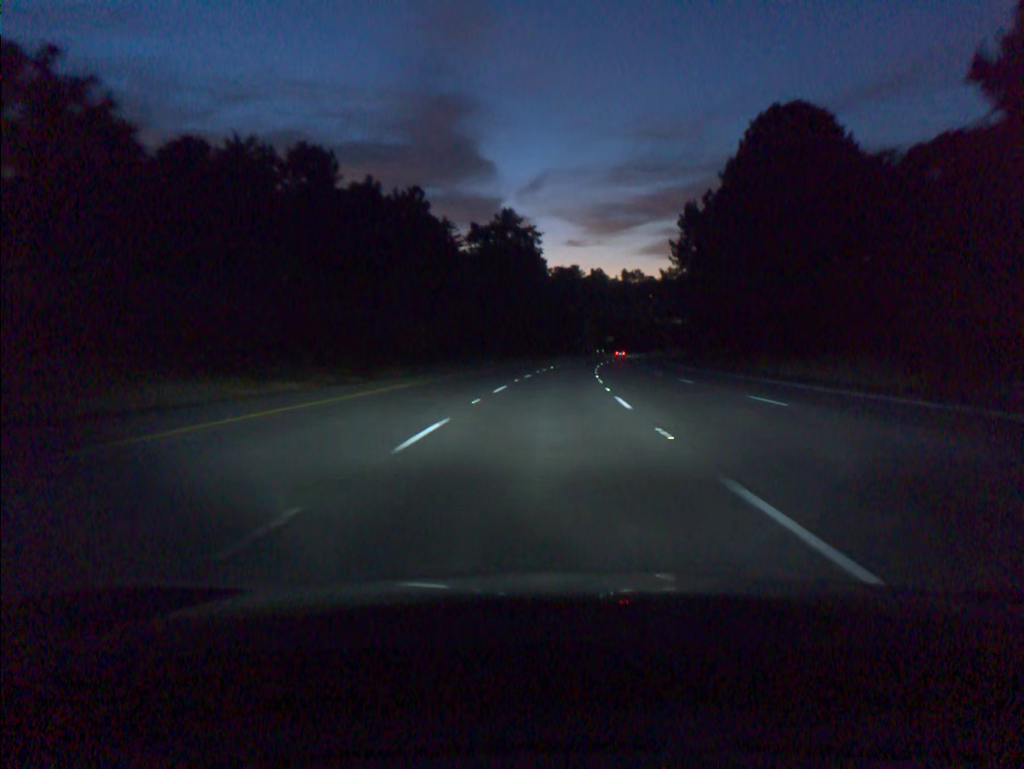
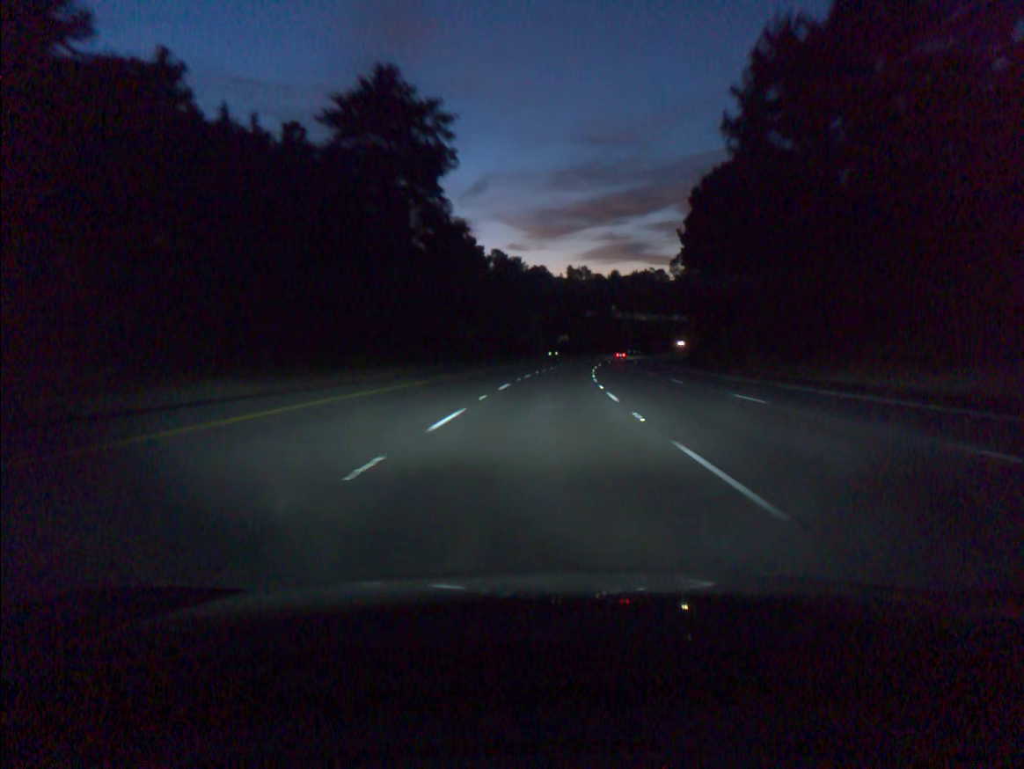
(+2.0, +55.5) m; +4°
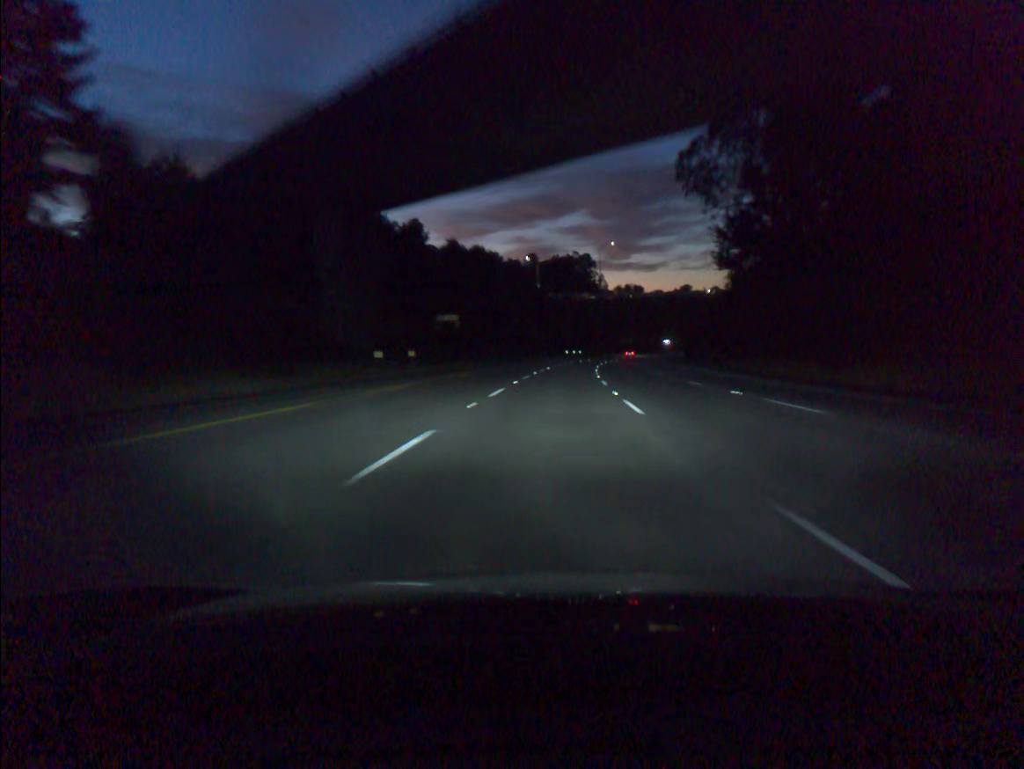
(+5.2, +92.6) m; +6°
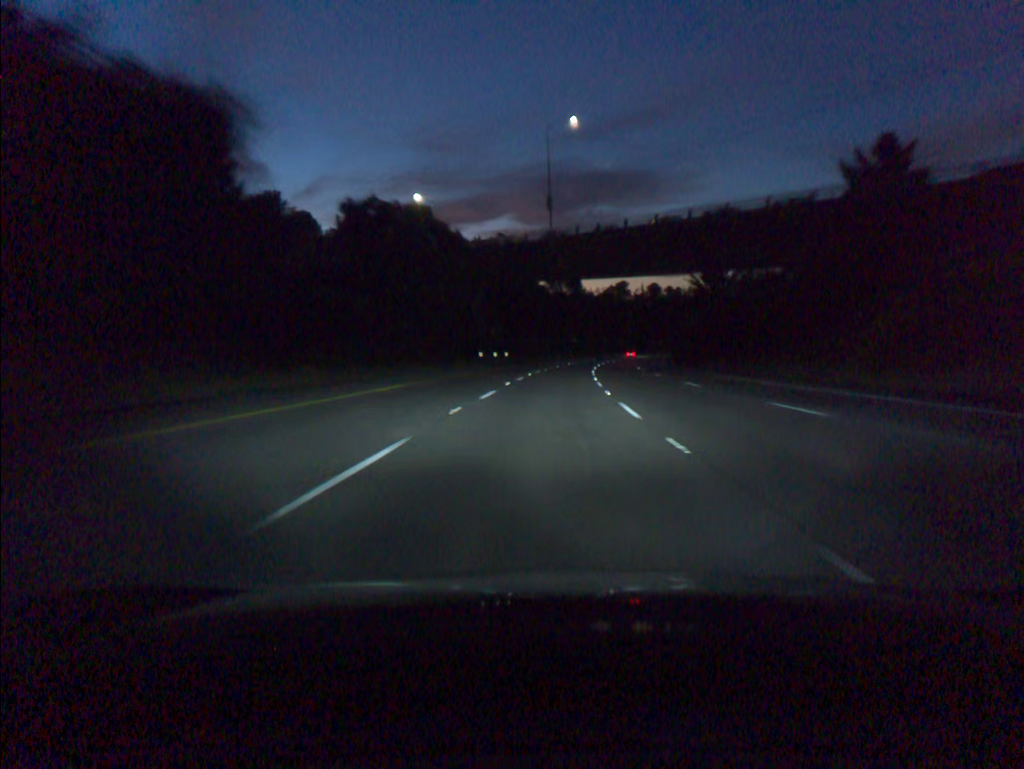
(+3.6, +74.1) m; +5°
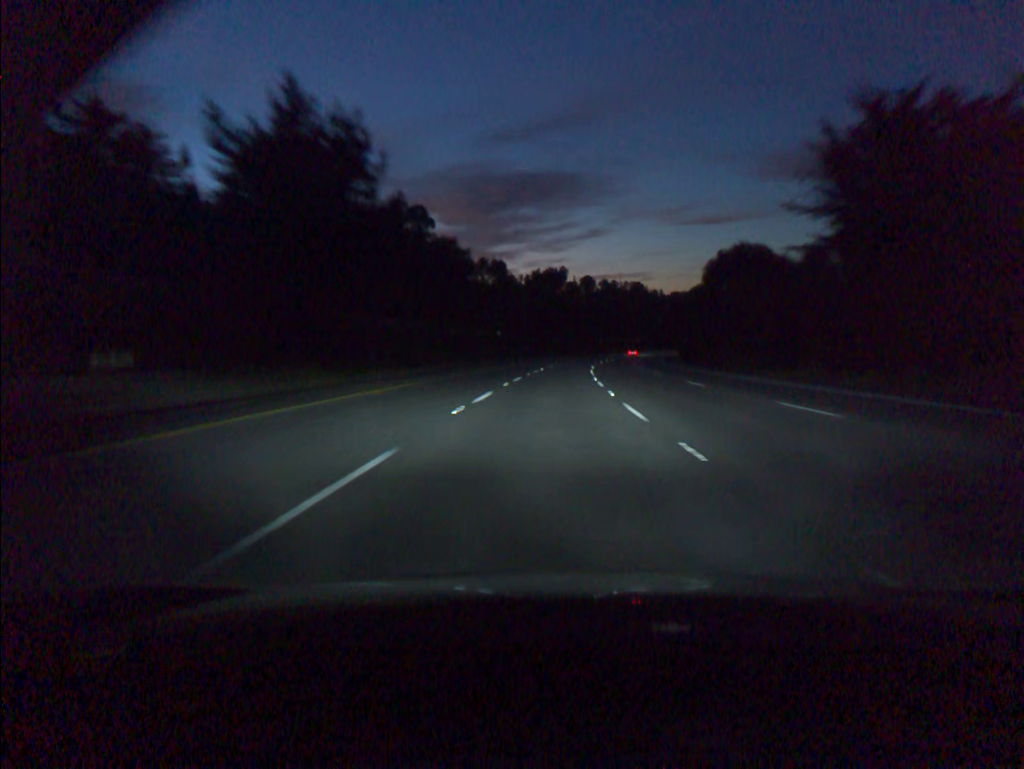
(+3.3, +74.0) m; +5°
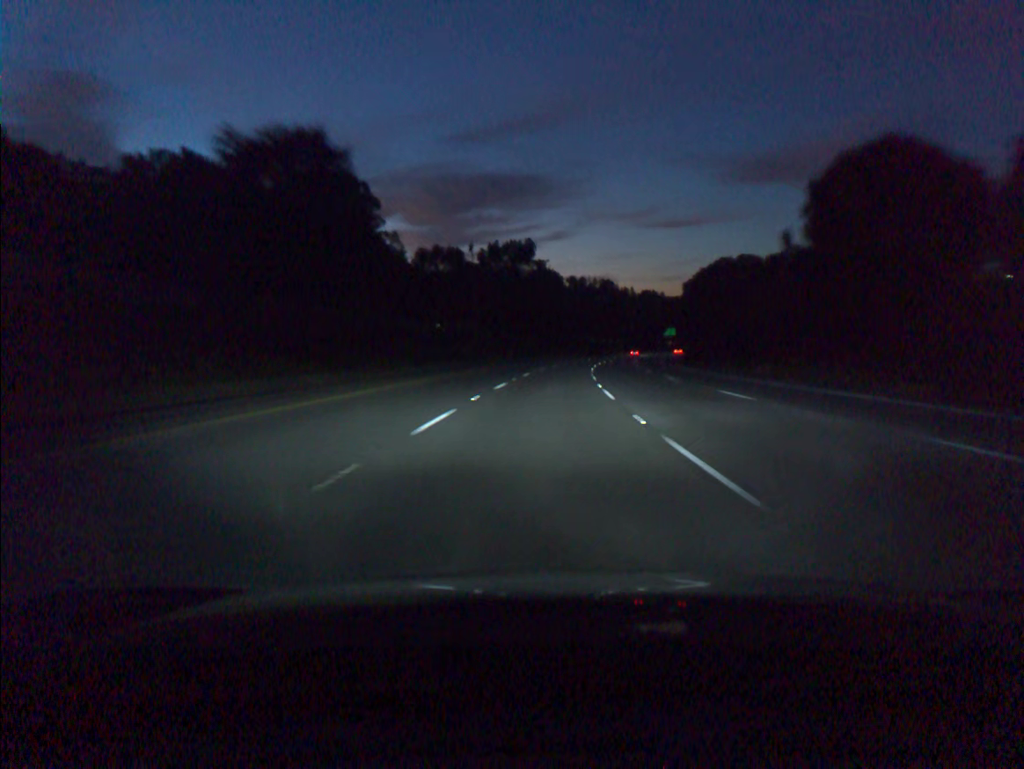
(+0.9, +37.0) m; +3°
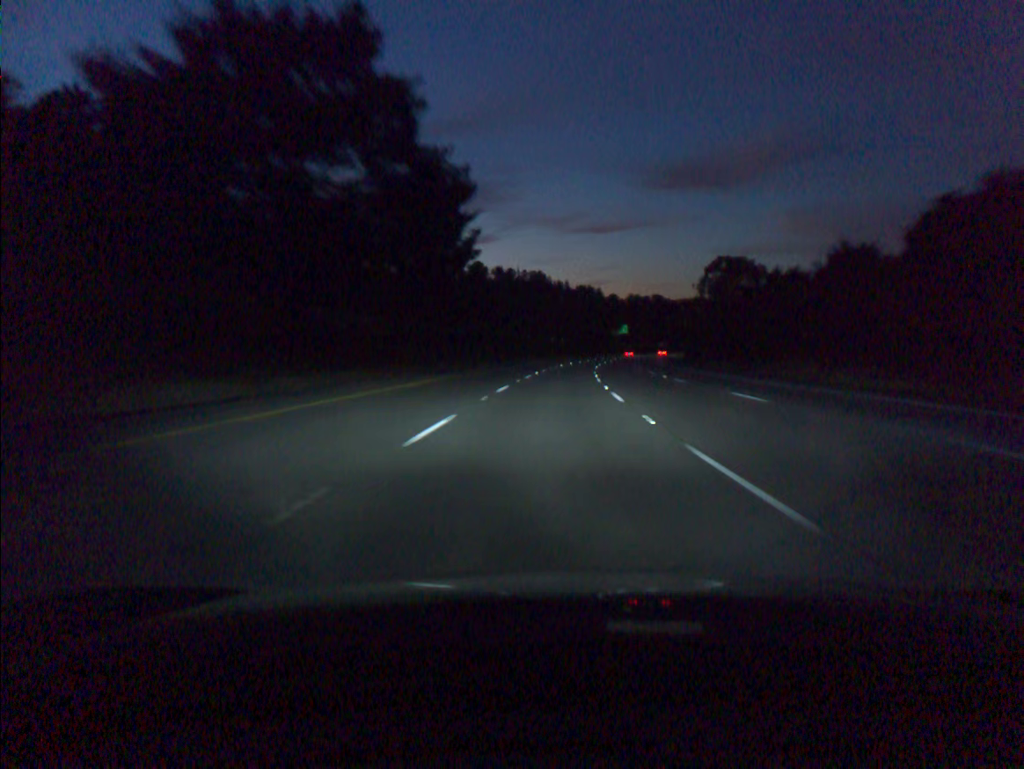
(+3.3, +74.0) m; +5°
